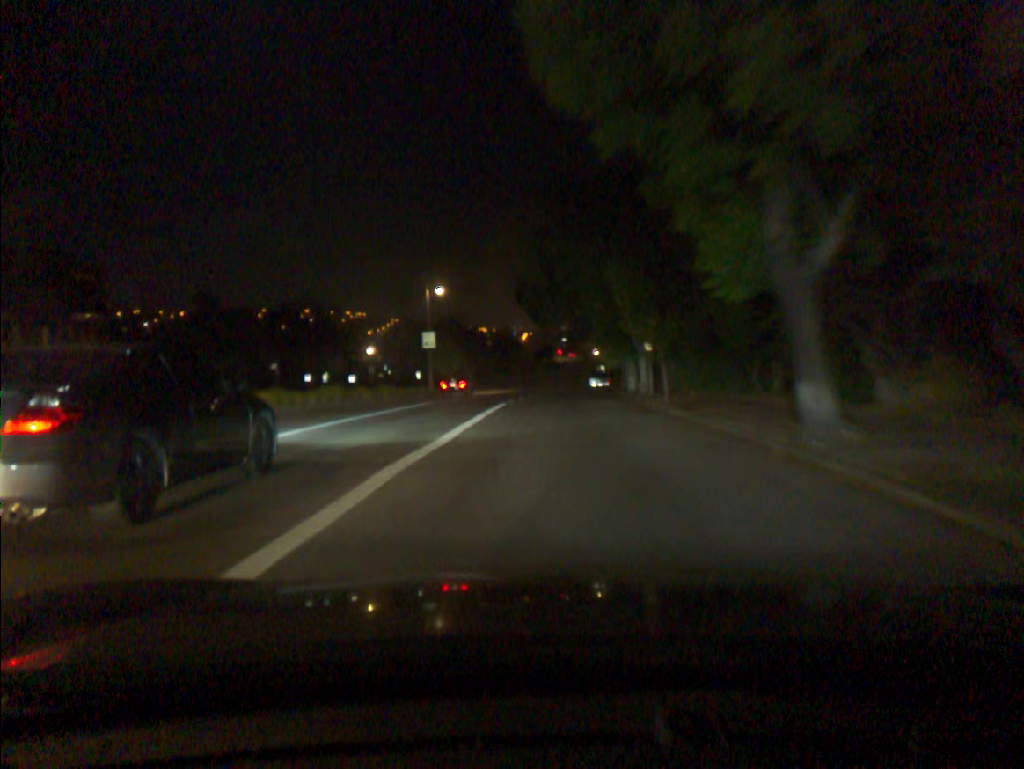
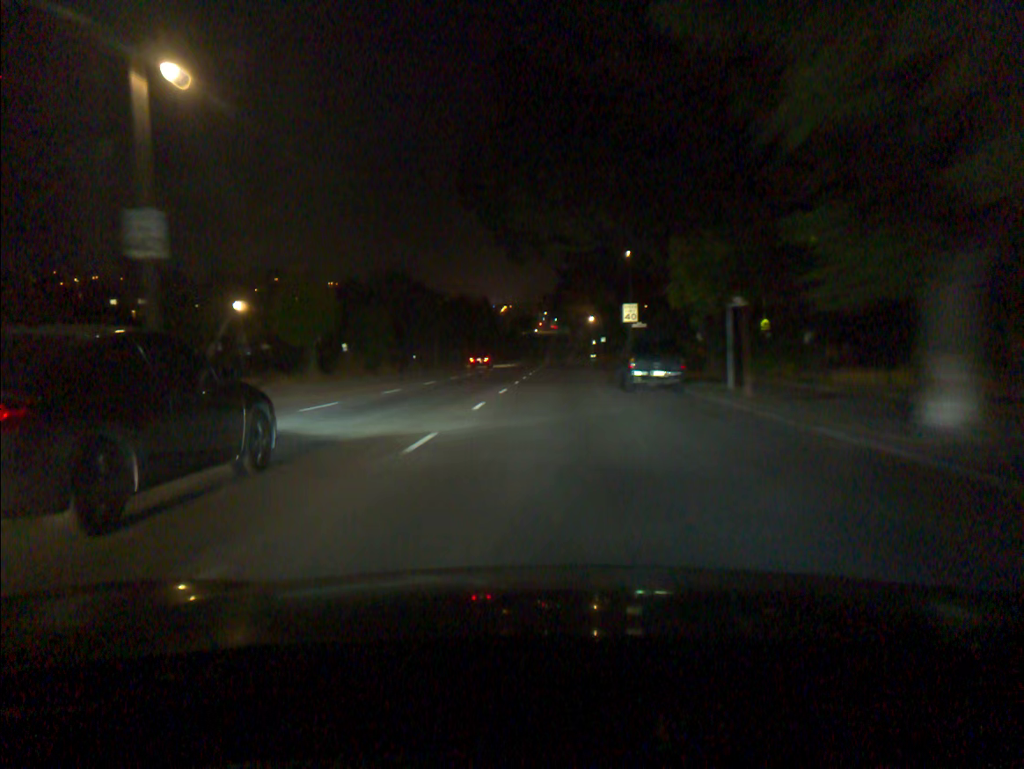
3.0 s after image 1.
(+0.4, +39.1) m; +1°
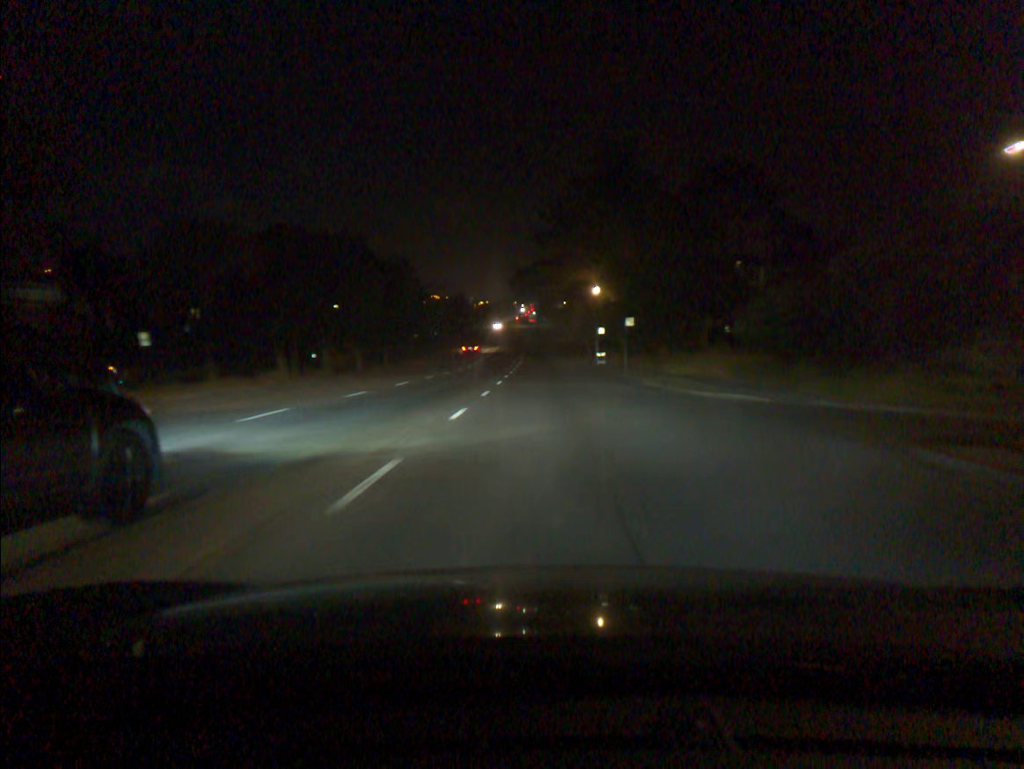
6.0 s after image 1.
(+0.7, +47.0) m; +2°
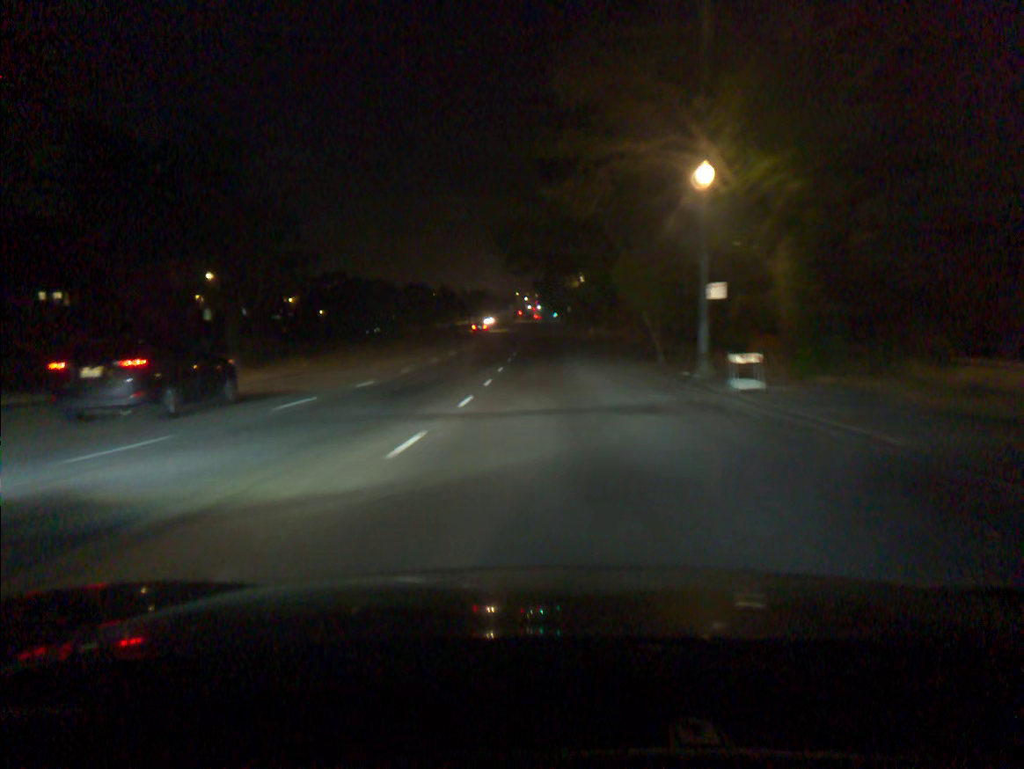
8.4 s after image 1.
(-0.1, +41.8) m; 0°
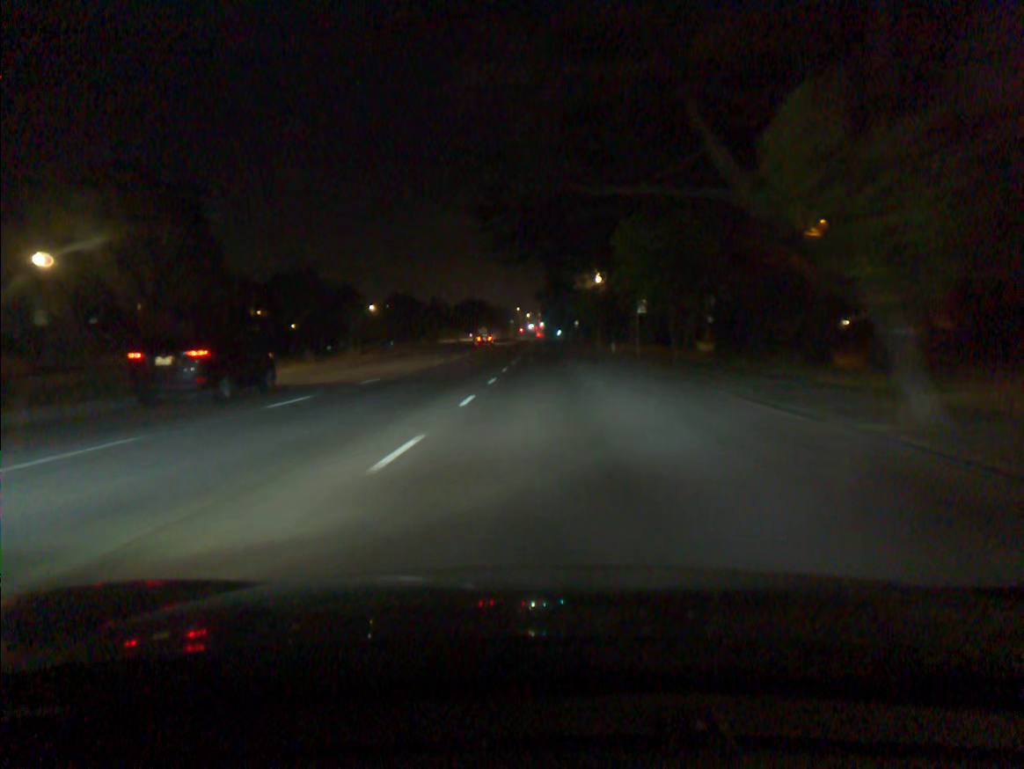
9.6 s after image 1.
(-0.1, +22.0) m; 0°
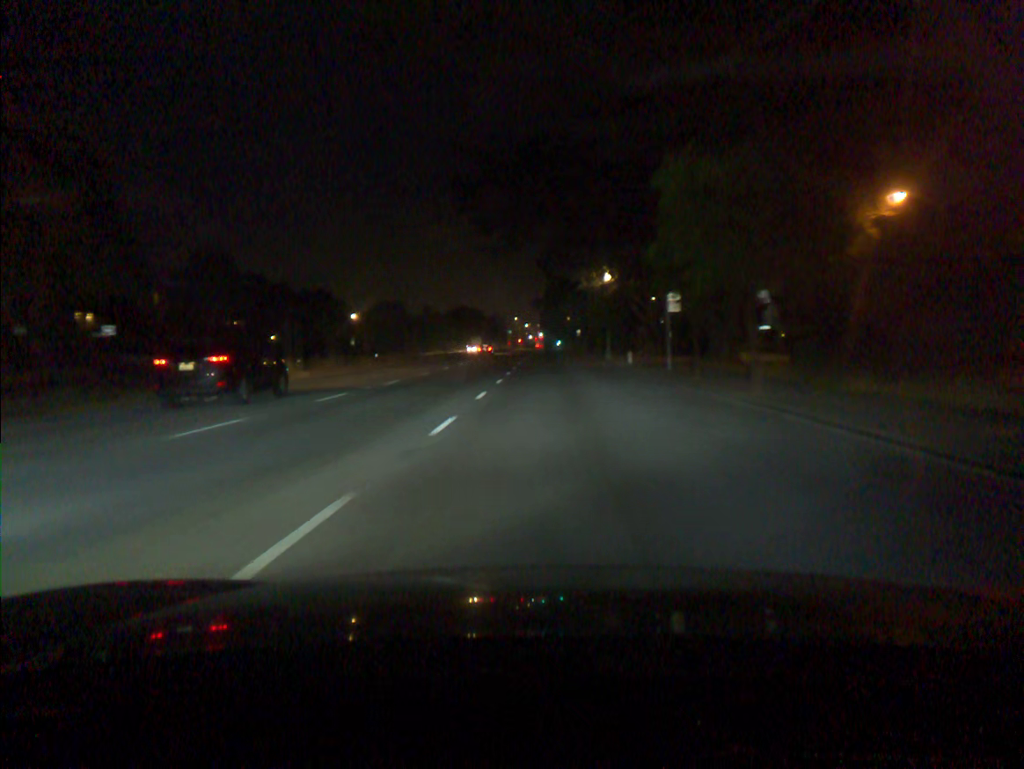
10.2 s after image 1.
(0.0, +11.2) m; 0°
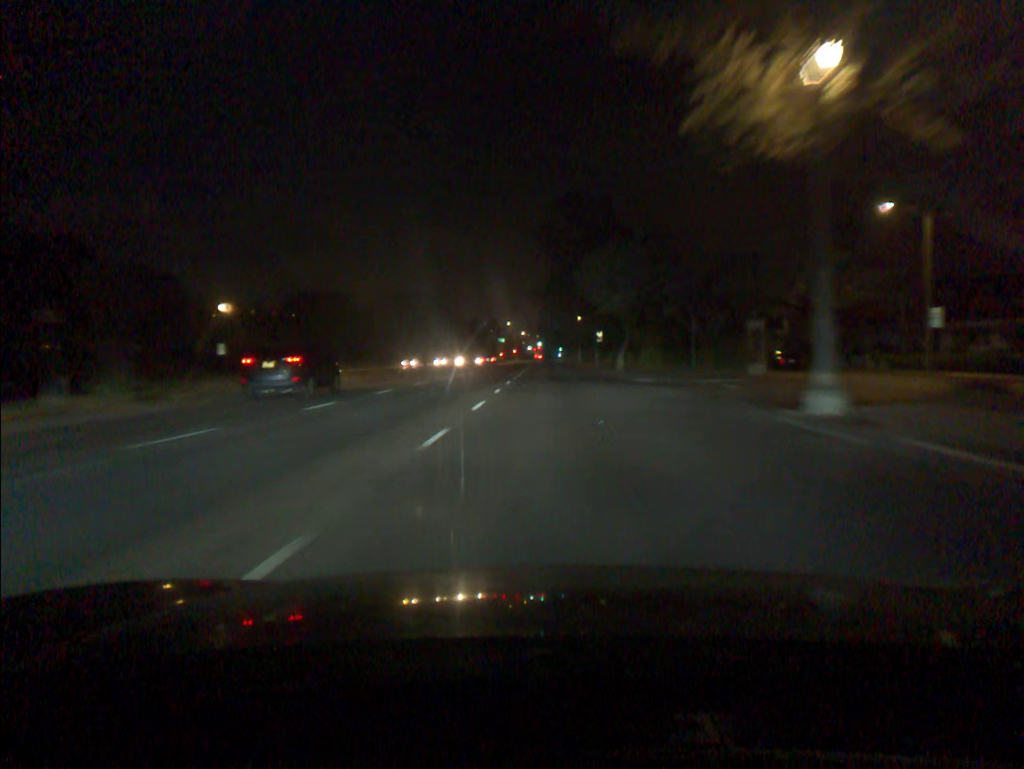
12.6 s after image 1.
(-0.1, +45.4) m; 0°
